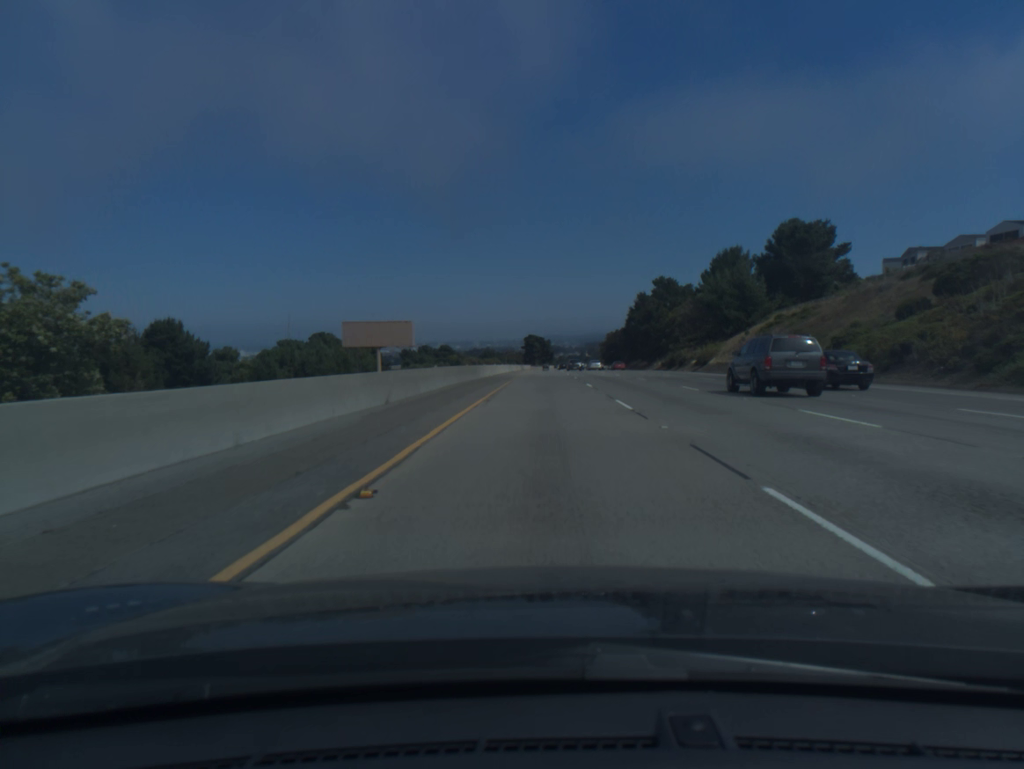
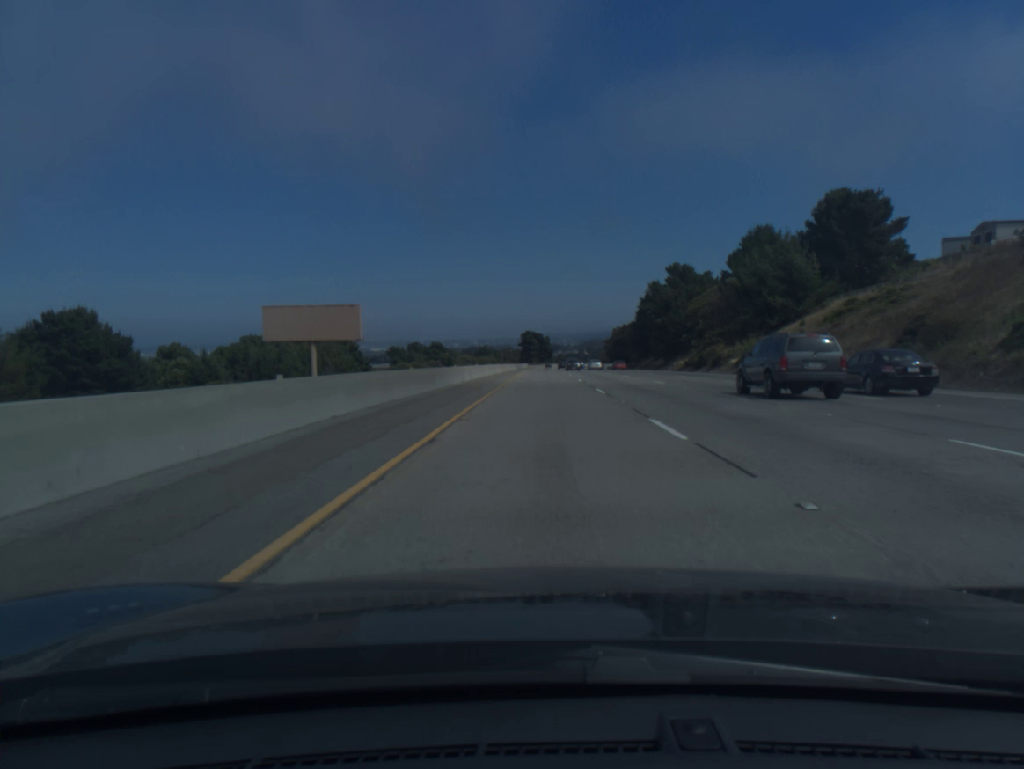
(0.0, +21.4) m; 0°
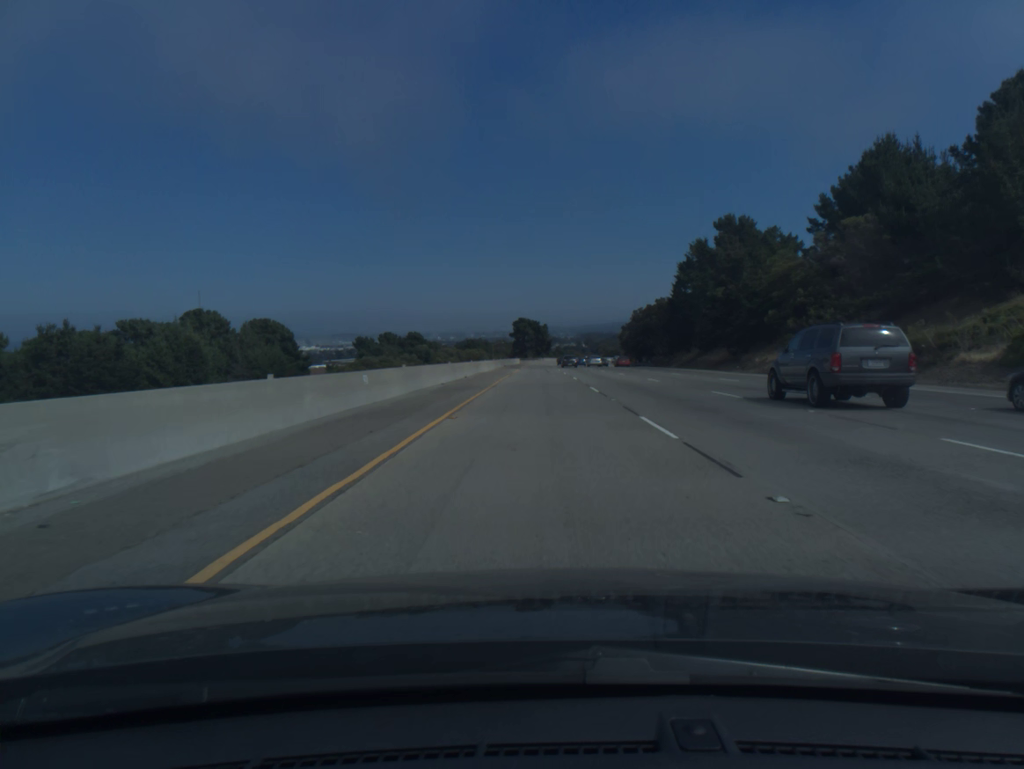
(+0.2, +43.9) m; 0°
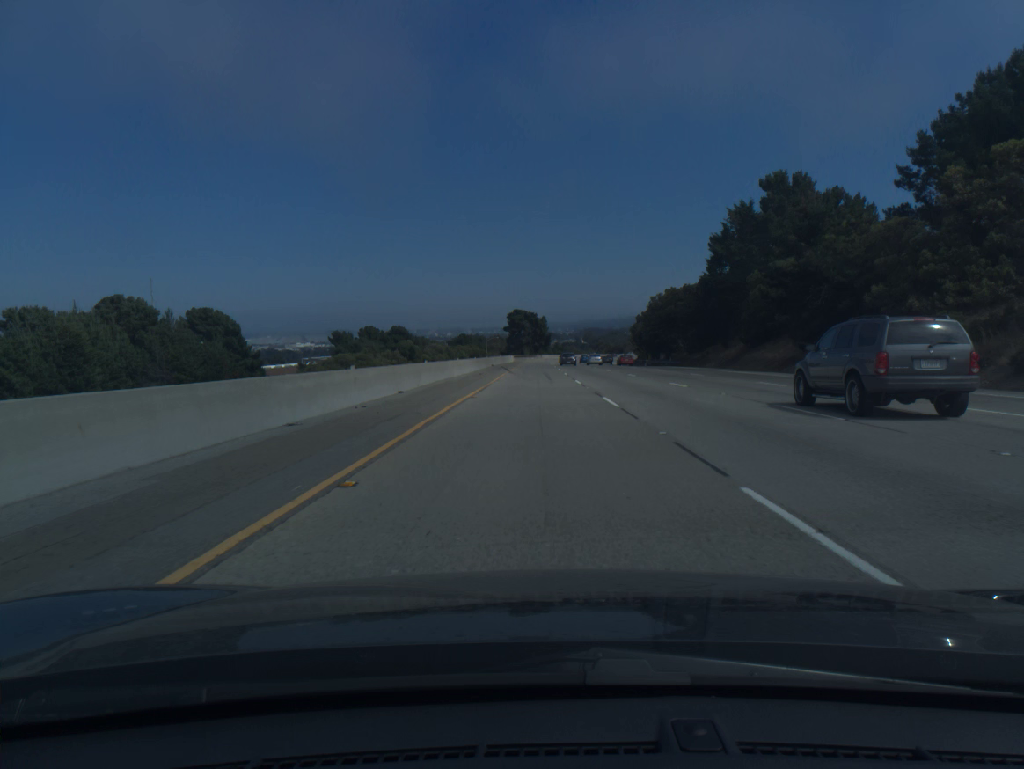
(0.0, +22.2) m; 0°
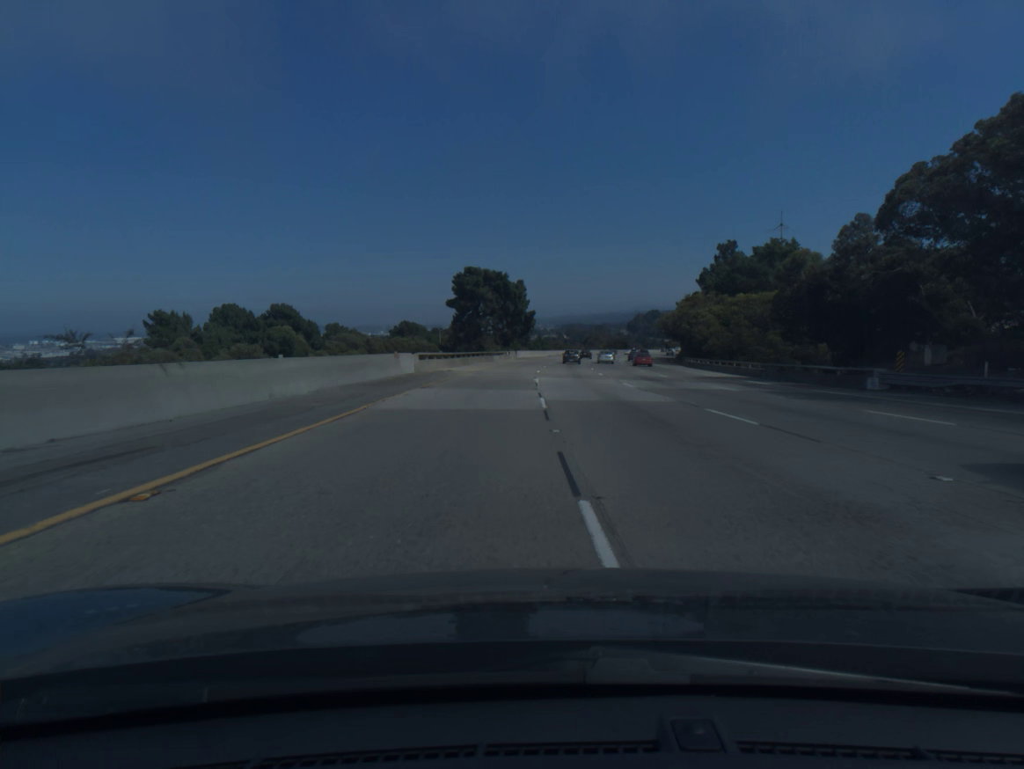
(+0.7, +88.3) m; +1°
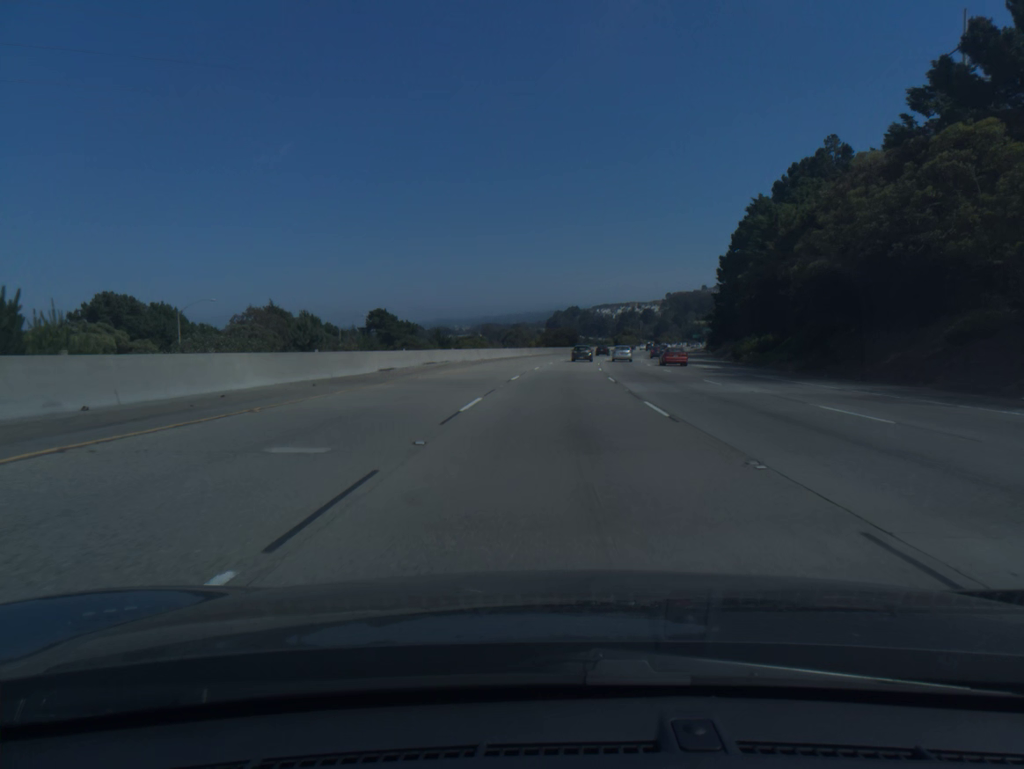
(+4.8, +109.2) m; +6°
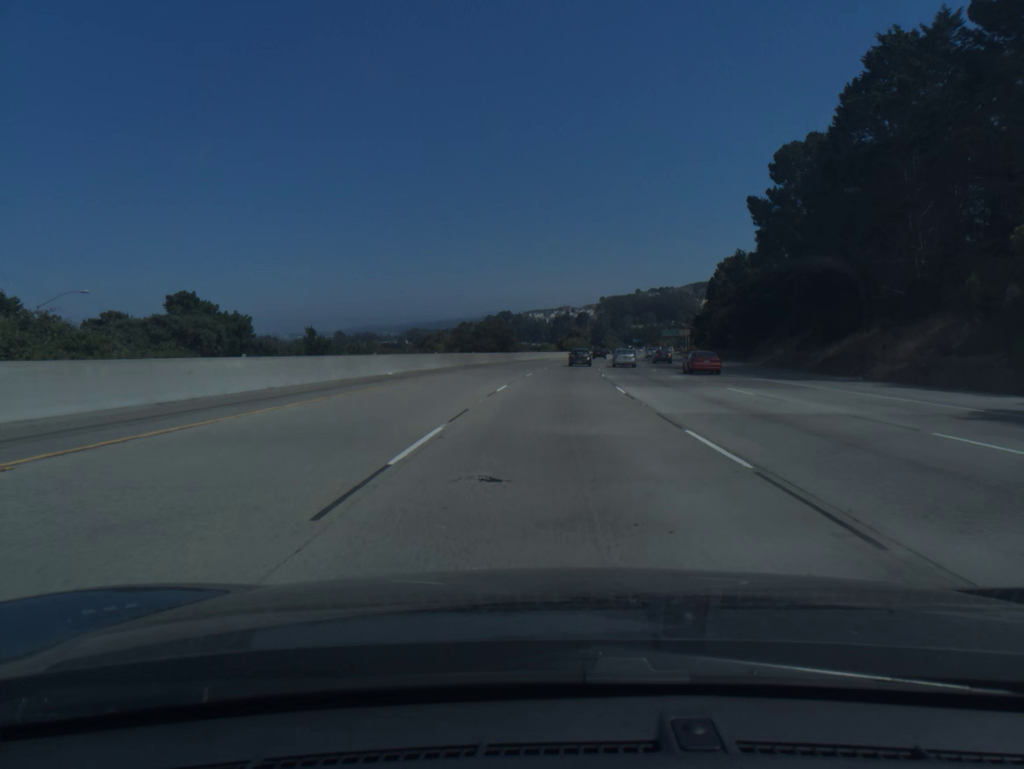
(+2.8, +64.4) m; +5°
